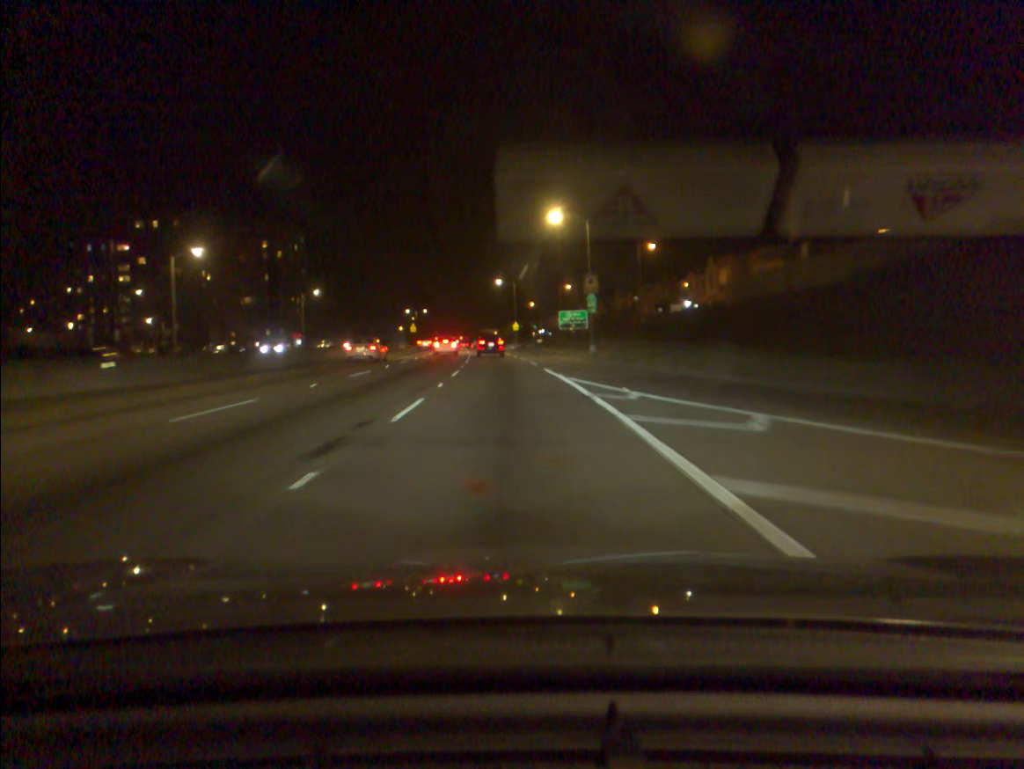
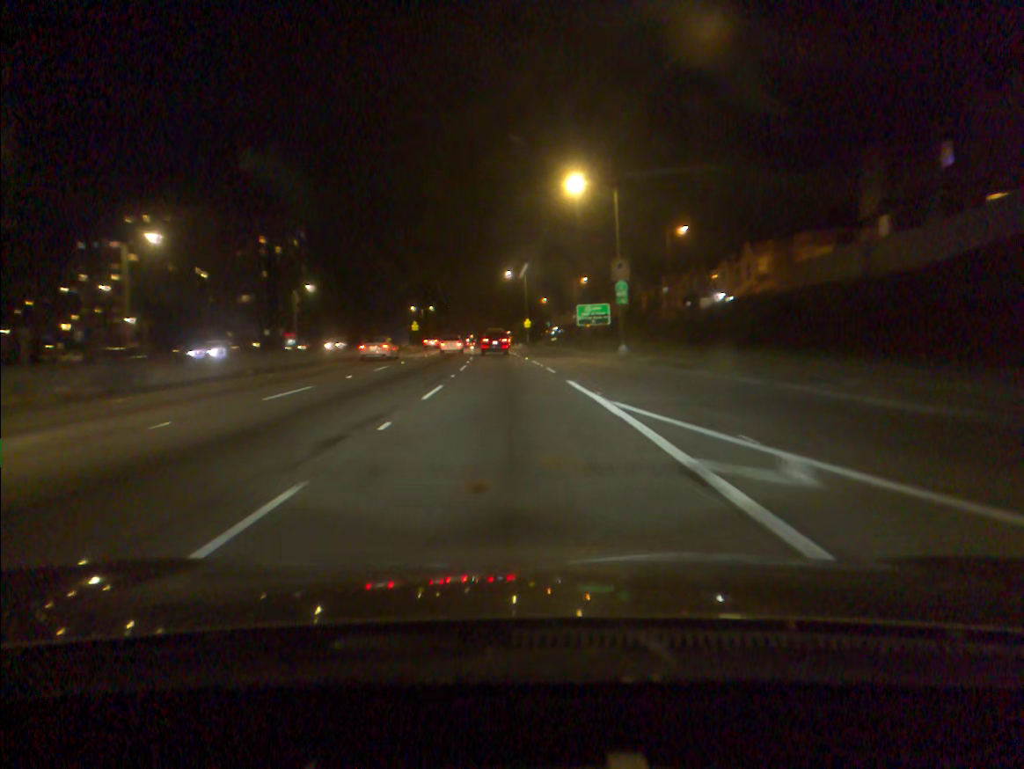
(-0.1, +10.2) m; -1°
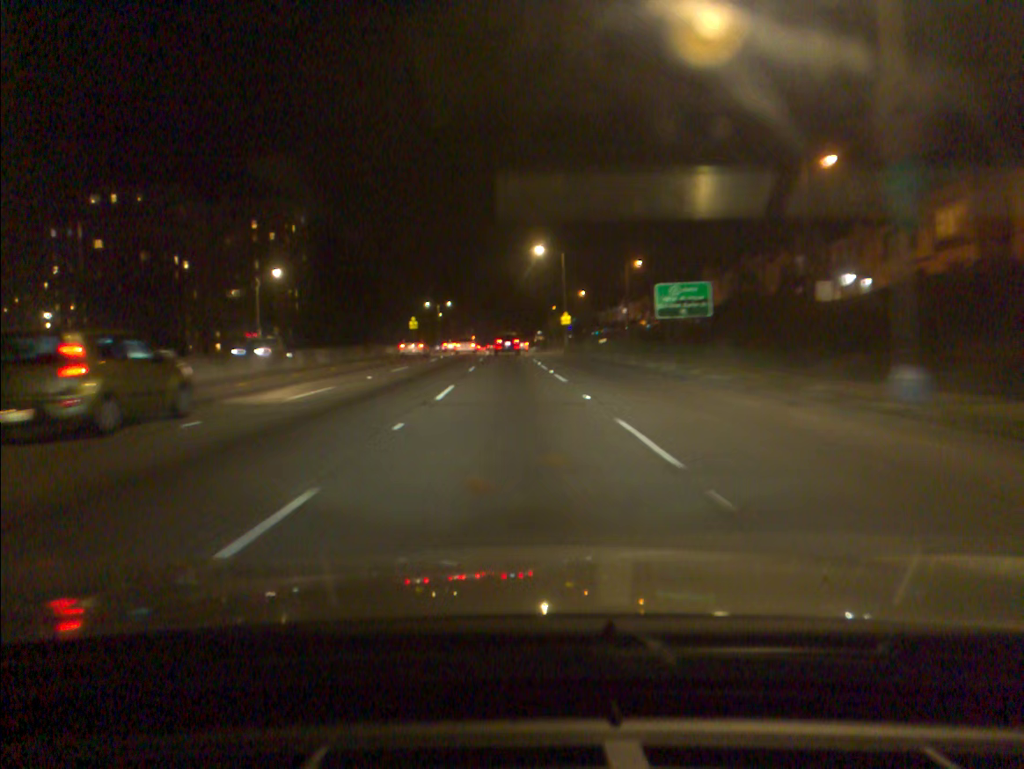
(-0.6, +29.5) m; -2°
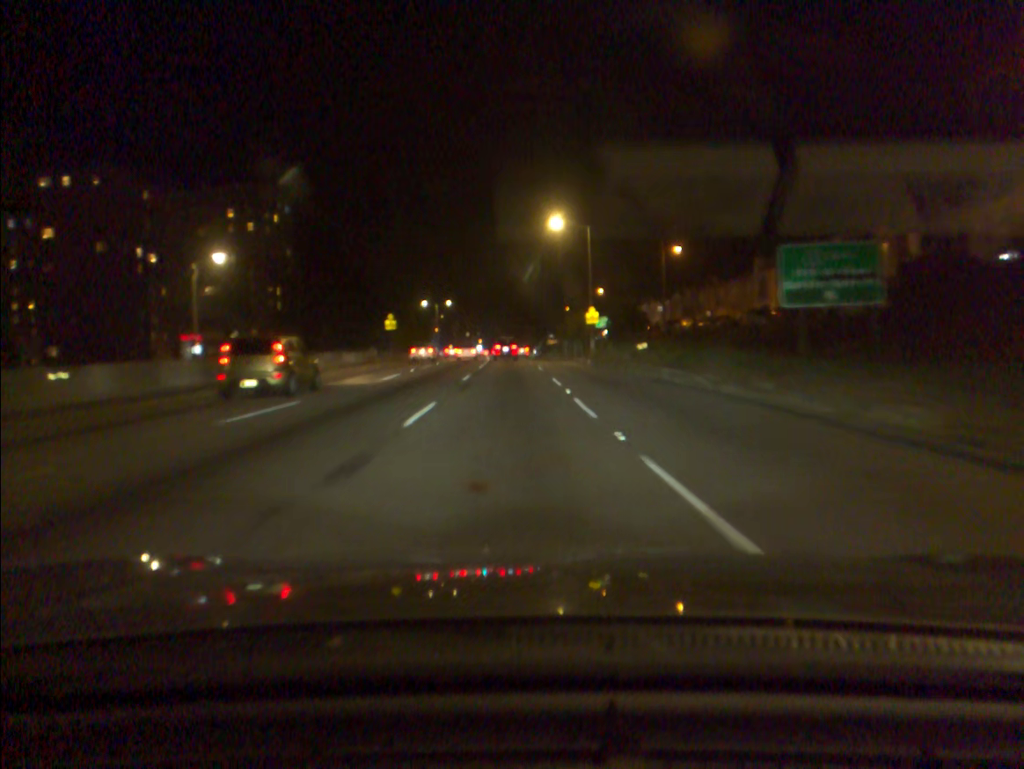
(-0.2, +19.3) m; -1°
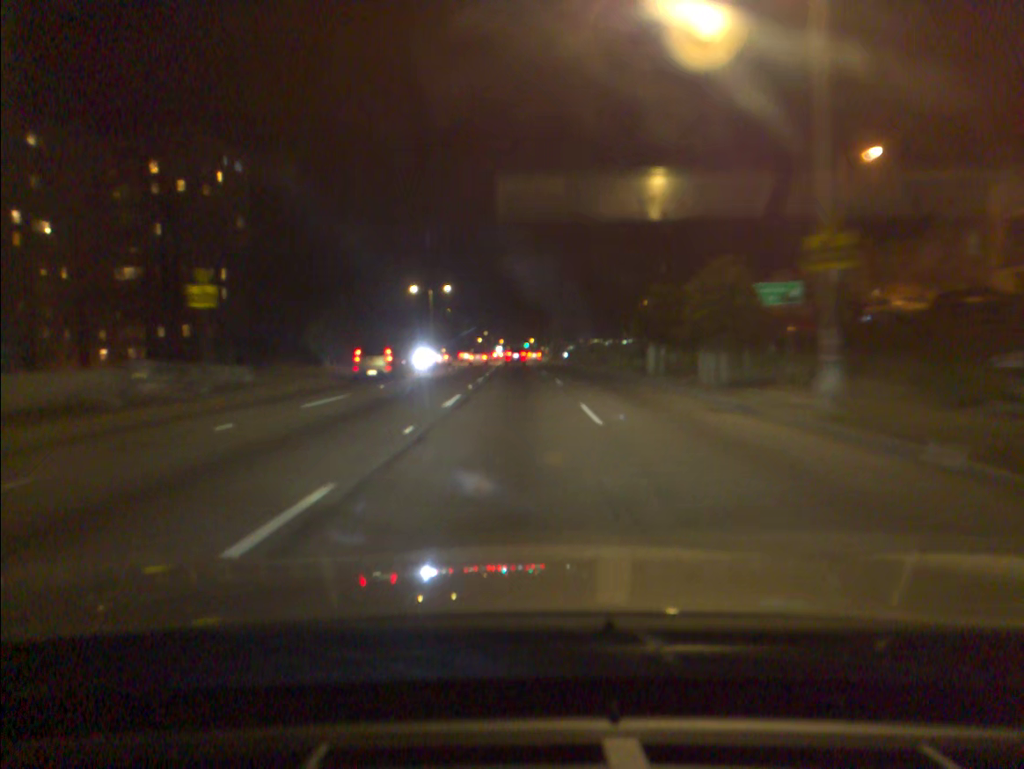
(-0.3, +39.4) m; -2°
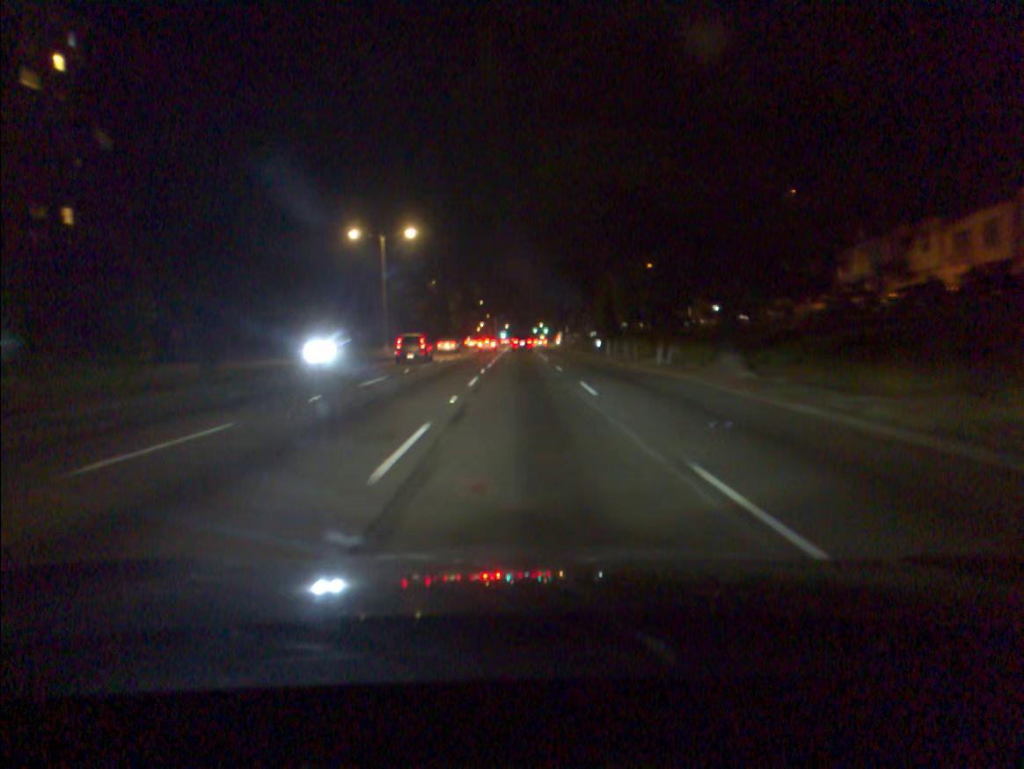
(-0.6, +39.7) m; -1°
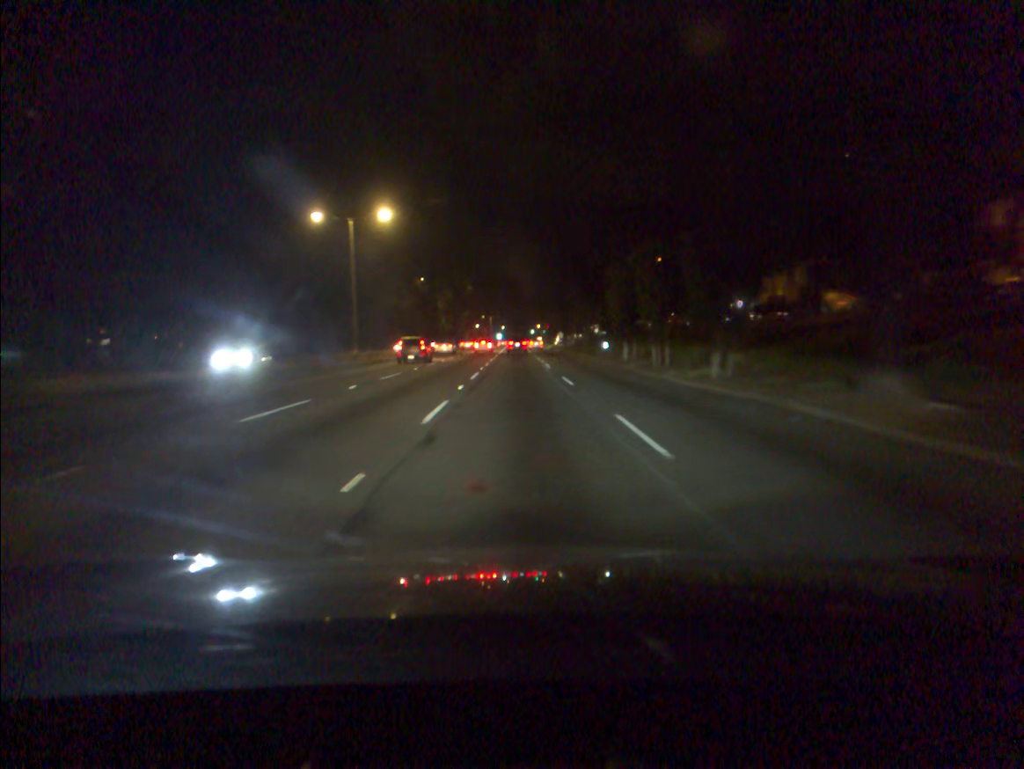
(0.0, +9.6) m; 0°
